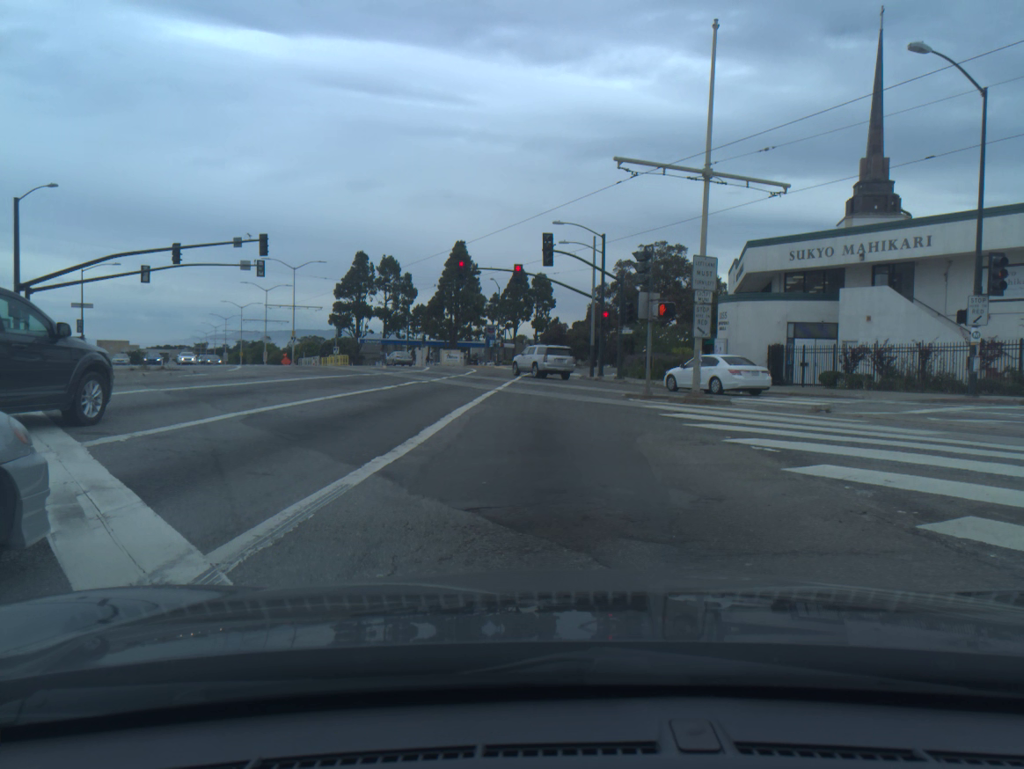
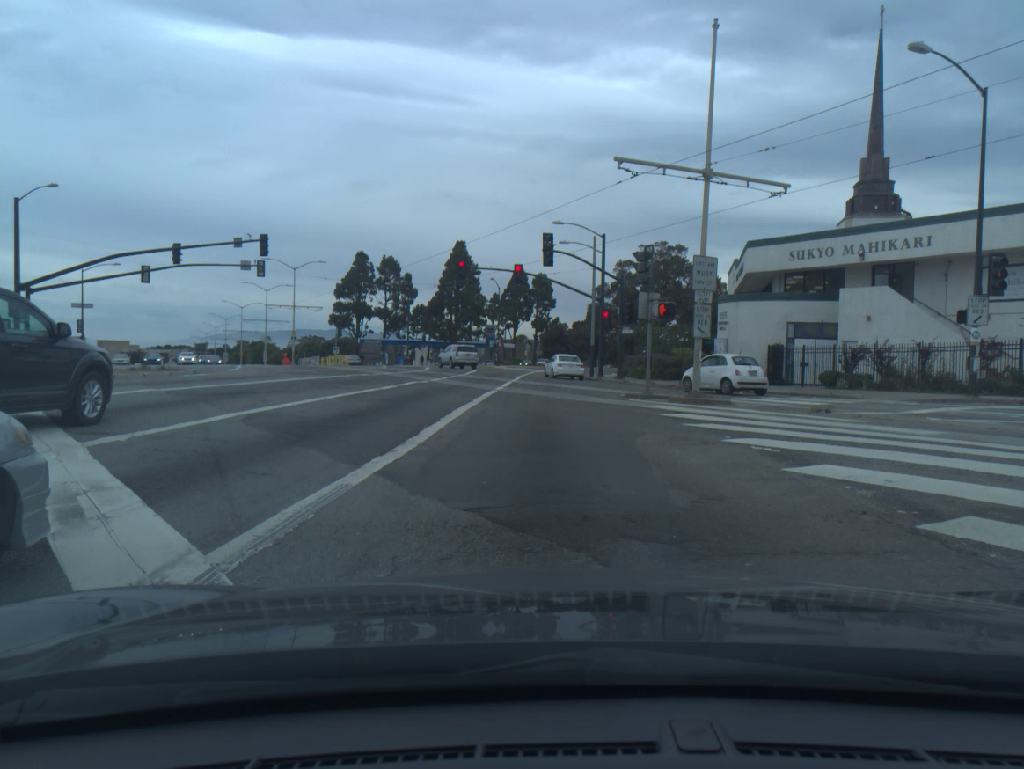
(0.0, 0.0) m; 0°
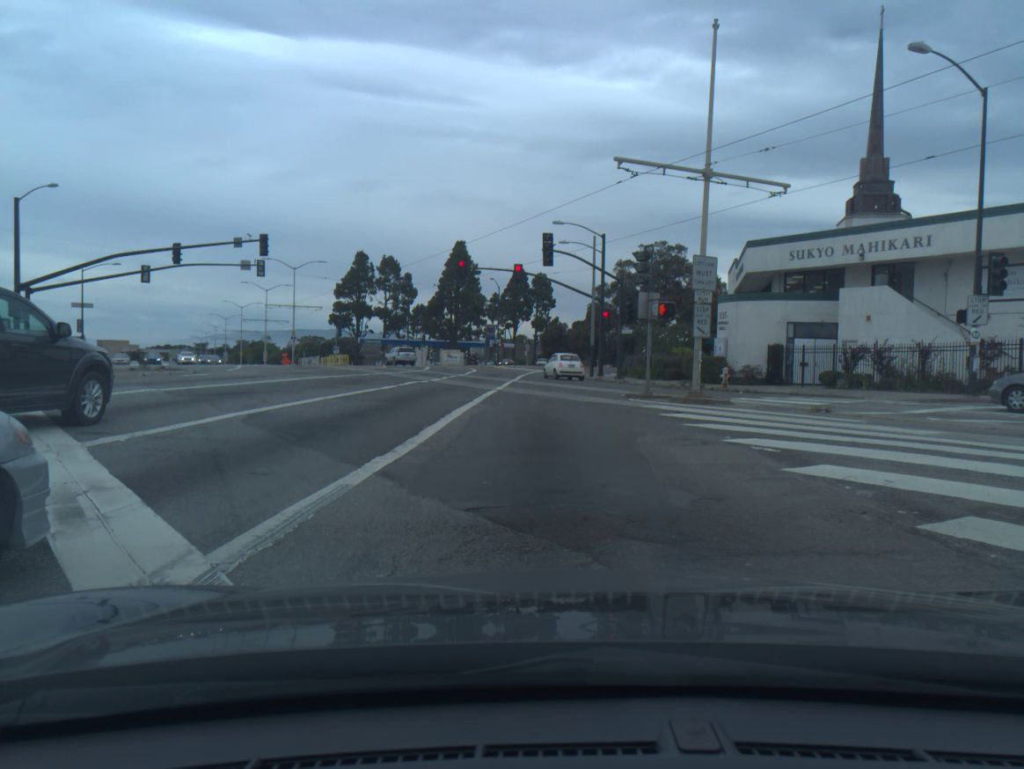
(0.0, 0.0) m; 0°
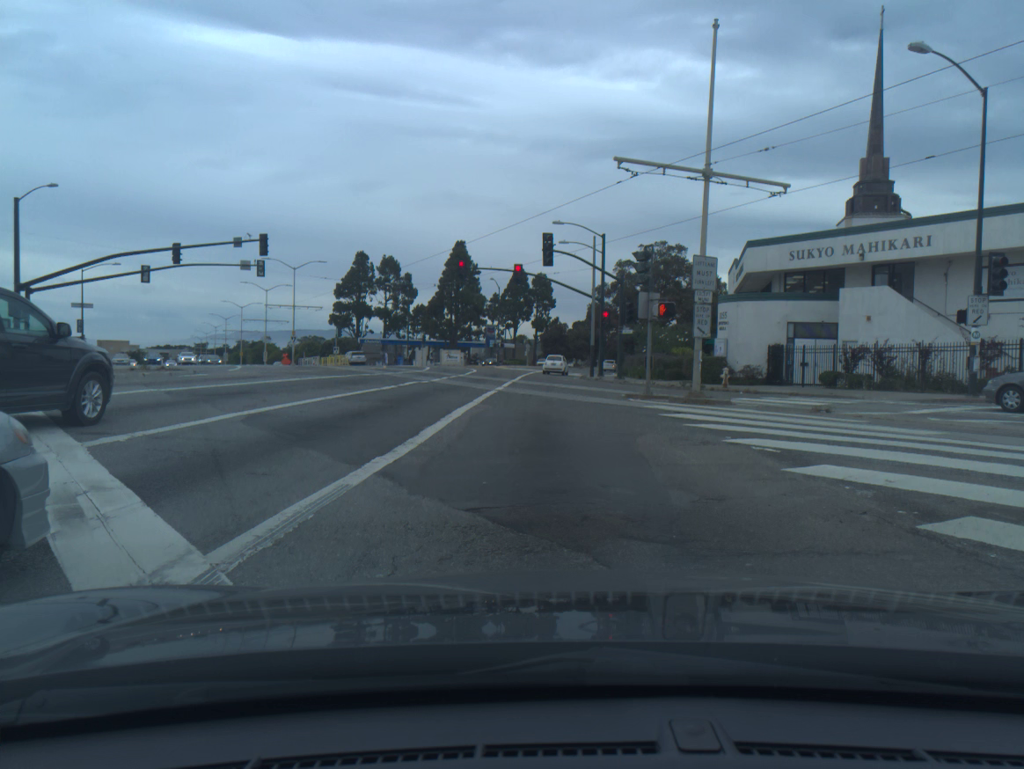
(0.0, 0.0) m; 0°
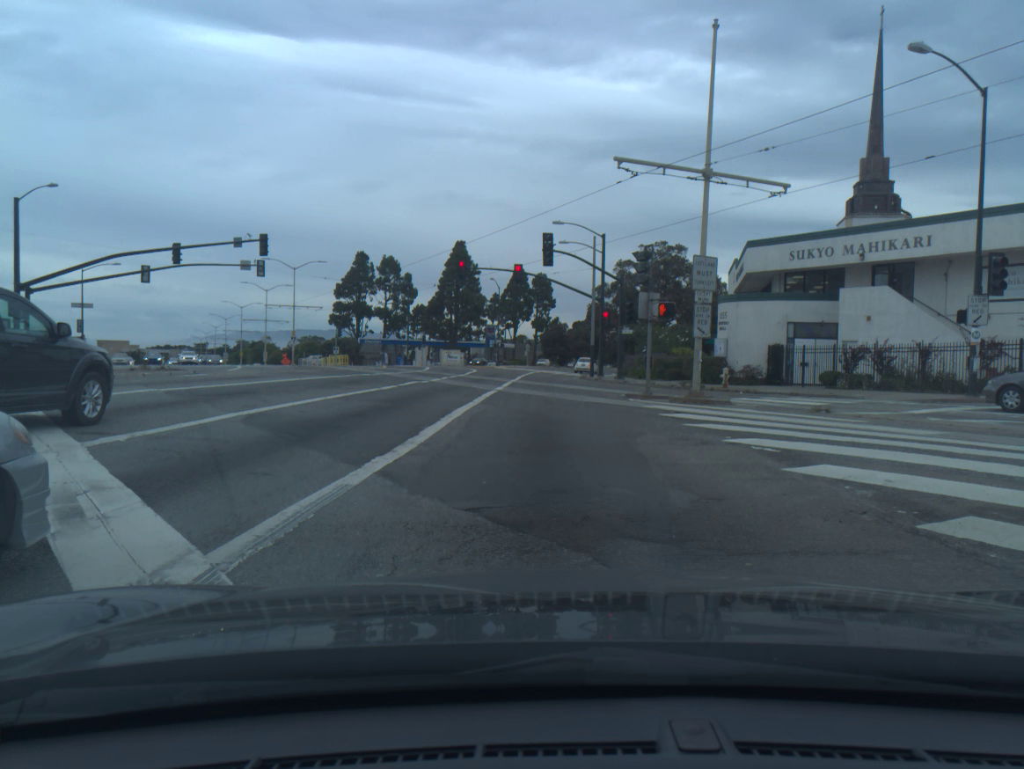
(0.0, 0.0) m; 0°
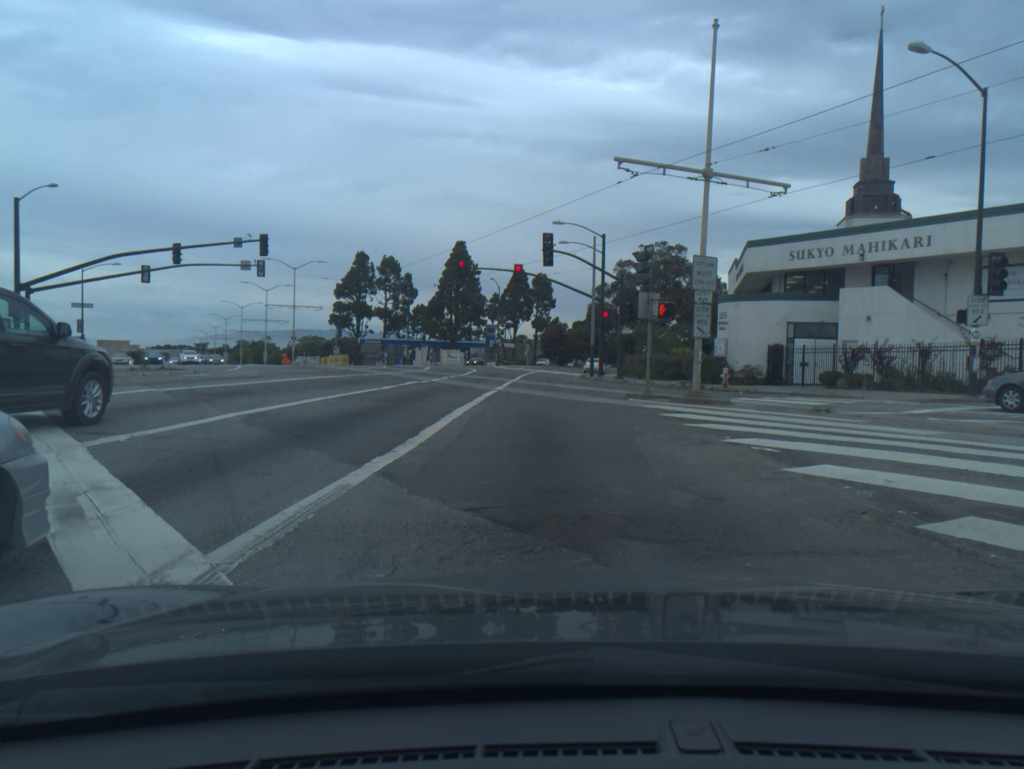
(0.0, 0.0) m; 0°
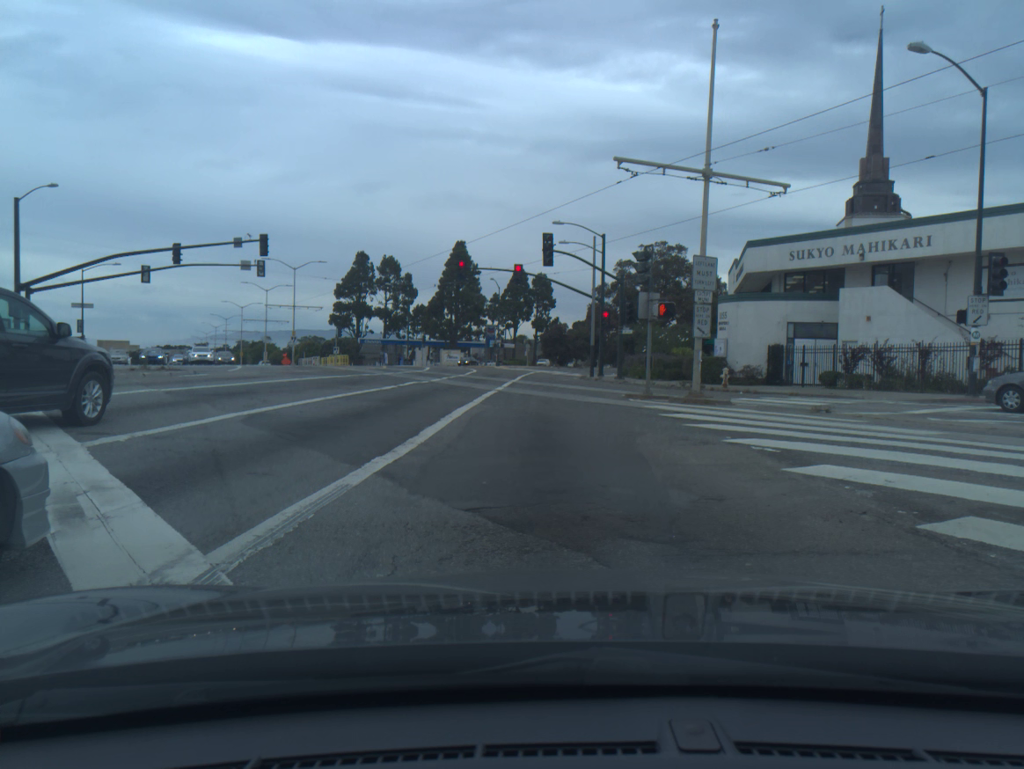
(0.0, 0.0) m; 0°
